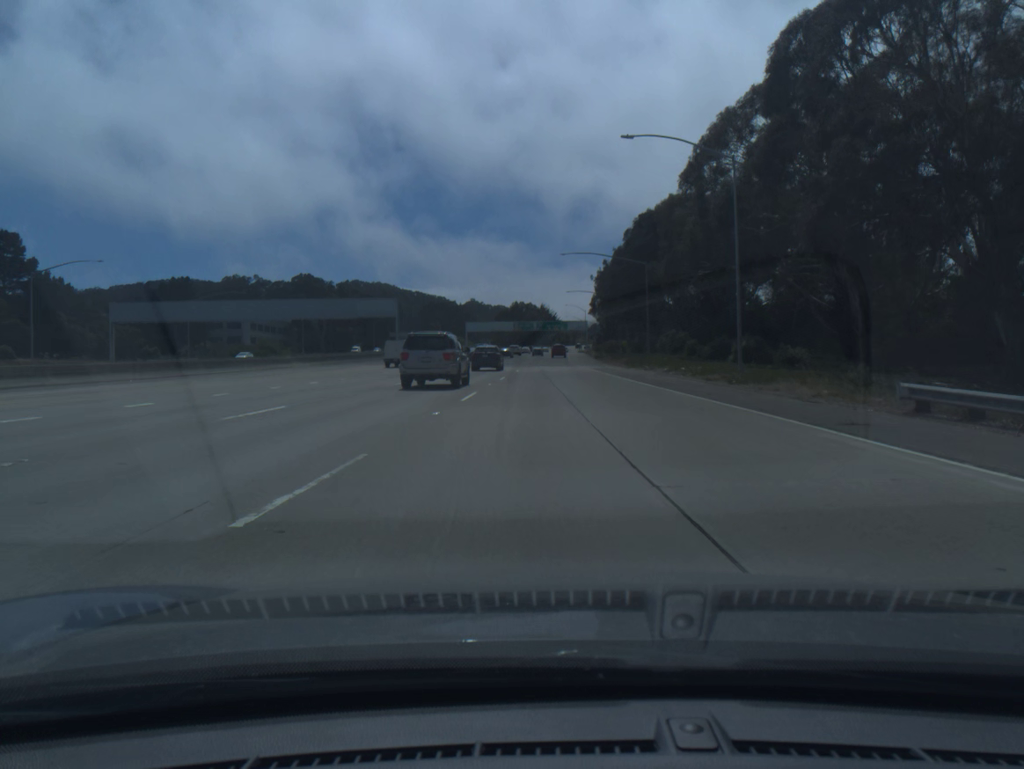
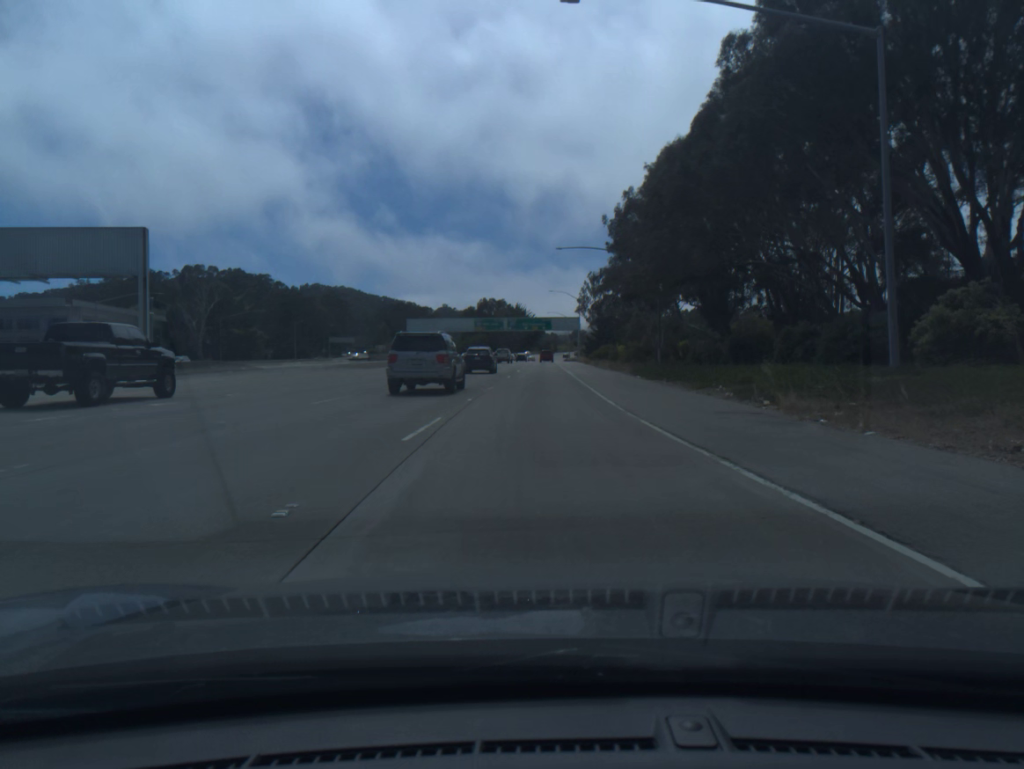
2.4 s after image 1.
(+0.9, +67.4) m; +2°
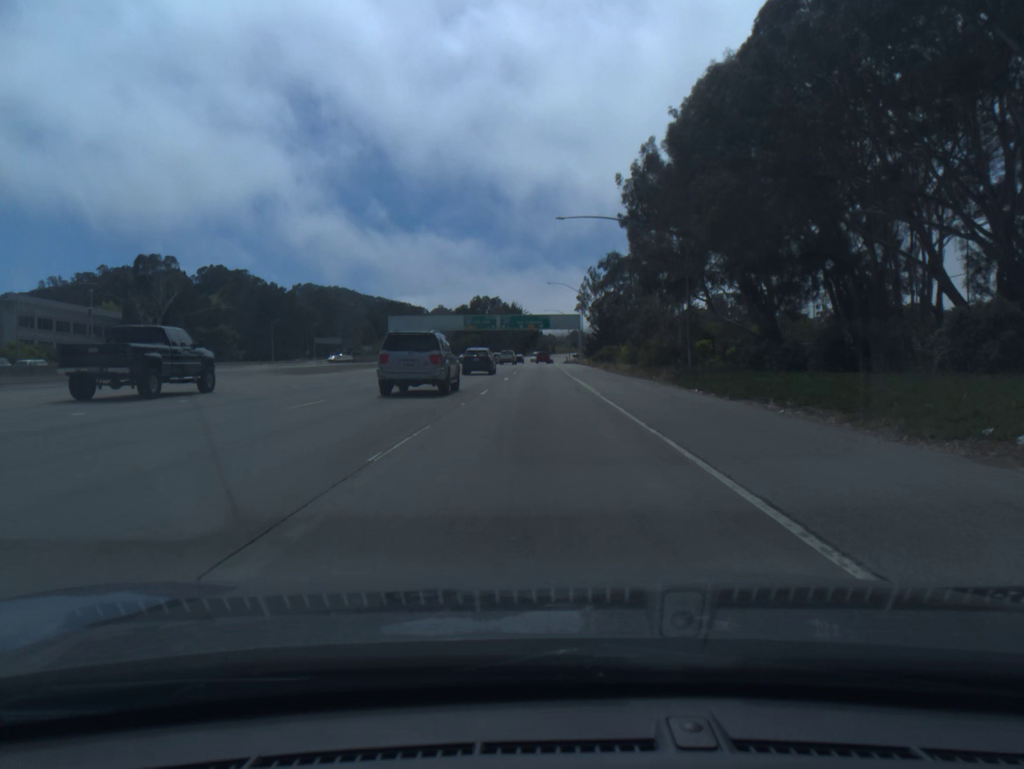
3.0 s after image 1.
(0.0, +16.9) m; 0°
